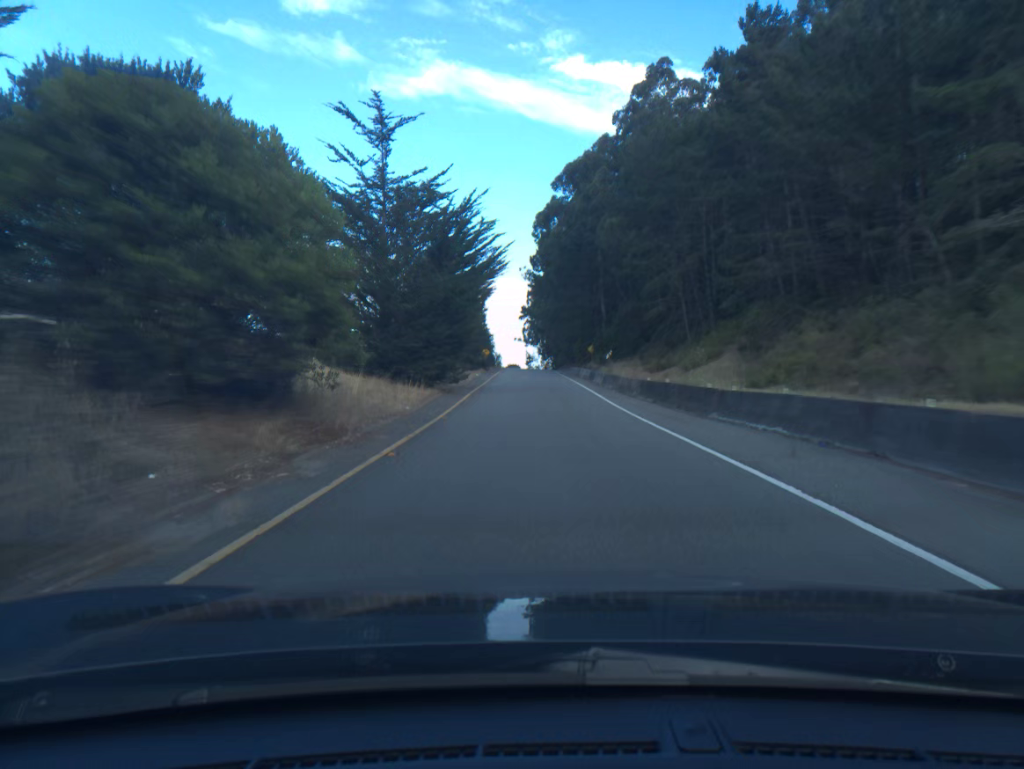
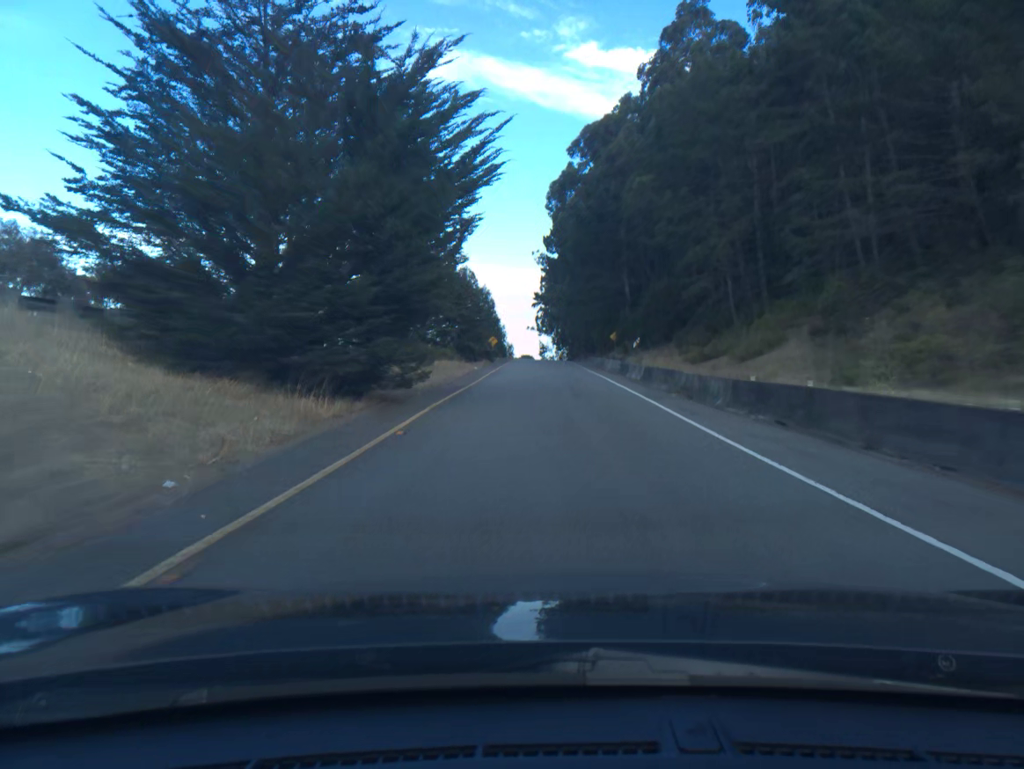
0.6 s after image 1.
(-0.1, +13.8) m; -1°
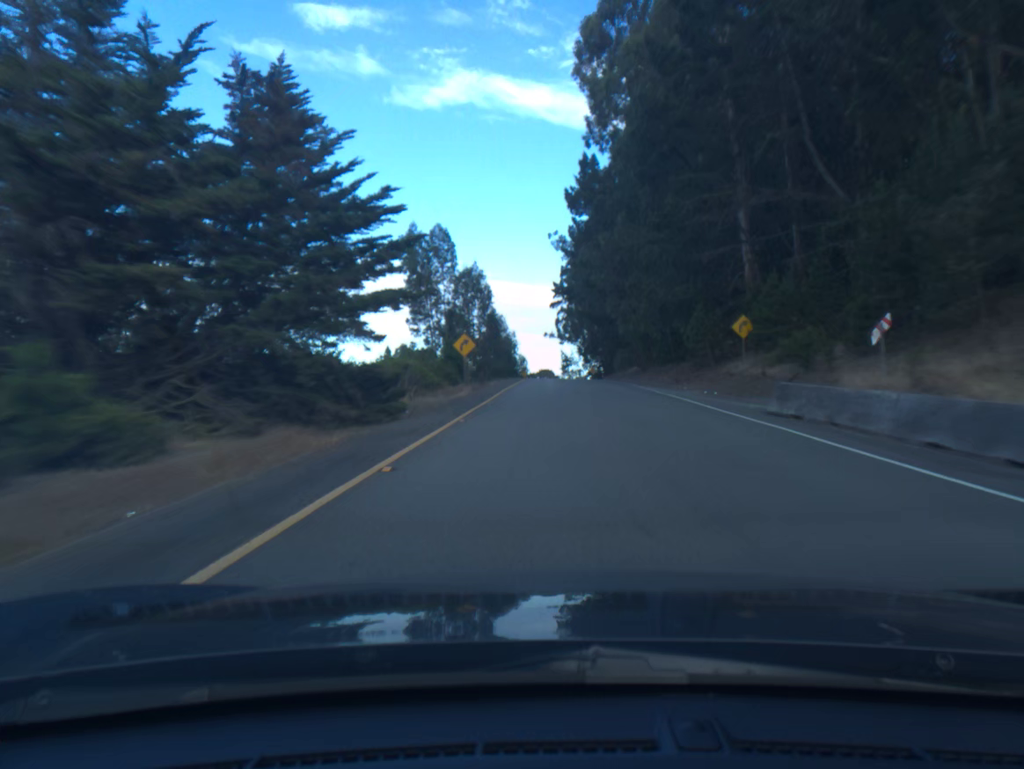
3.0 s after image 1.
(-0.8, +54.1) m; -1°
